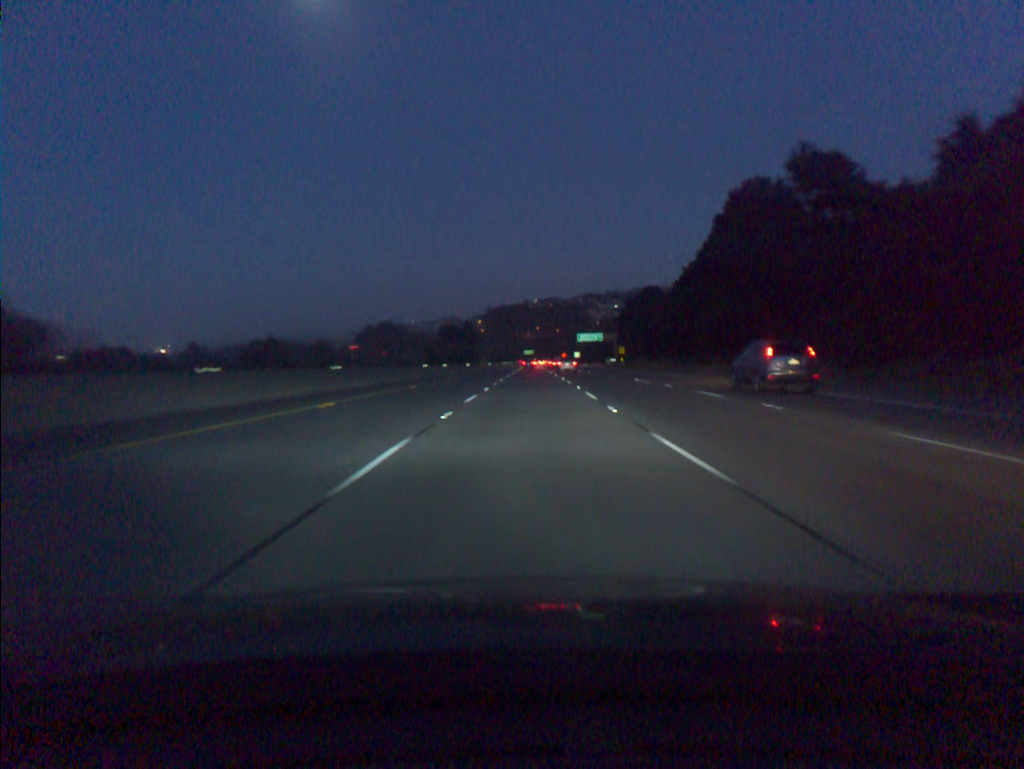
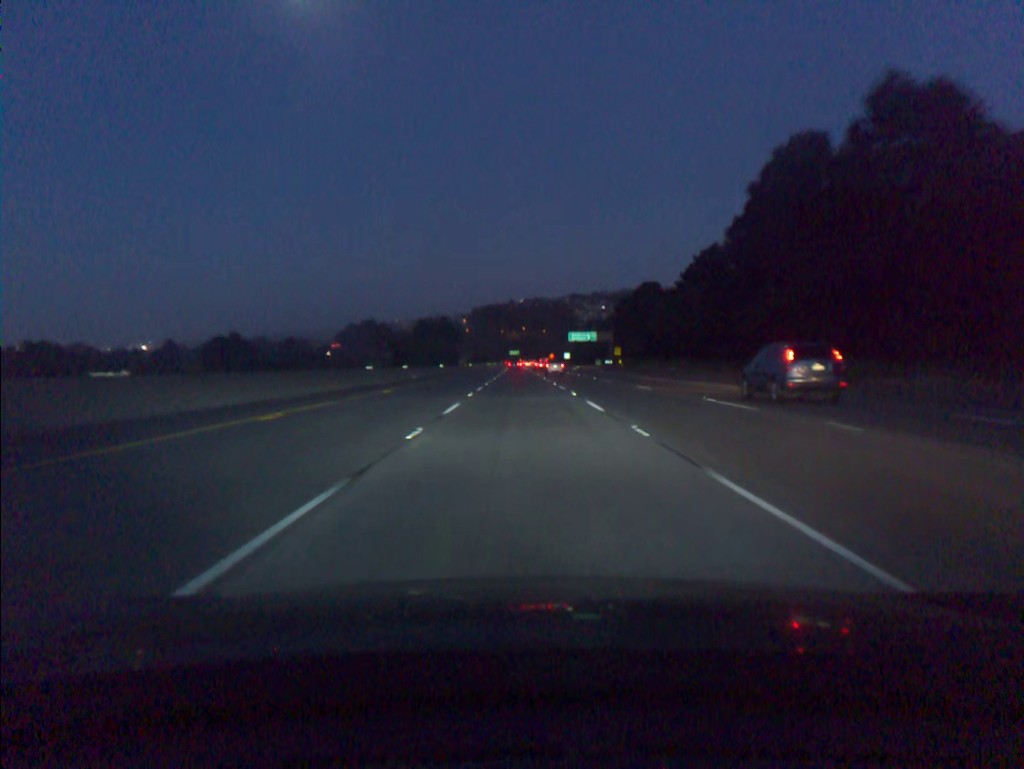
(+0.2, +18.5) m; +1°
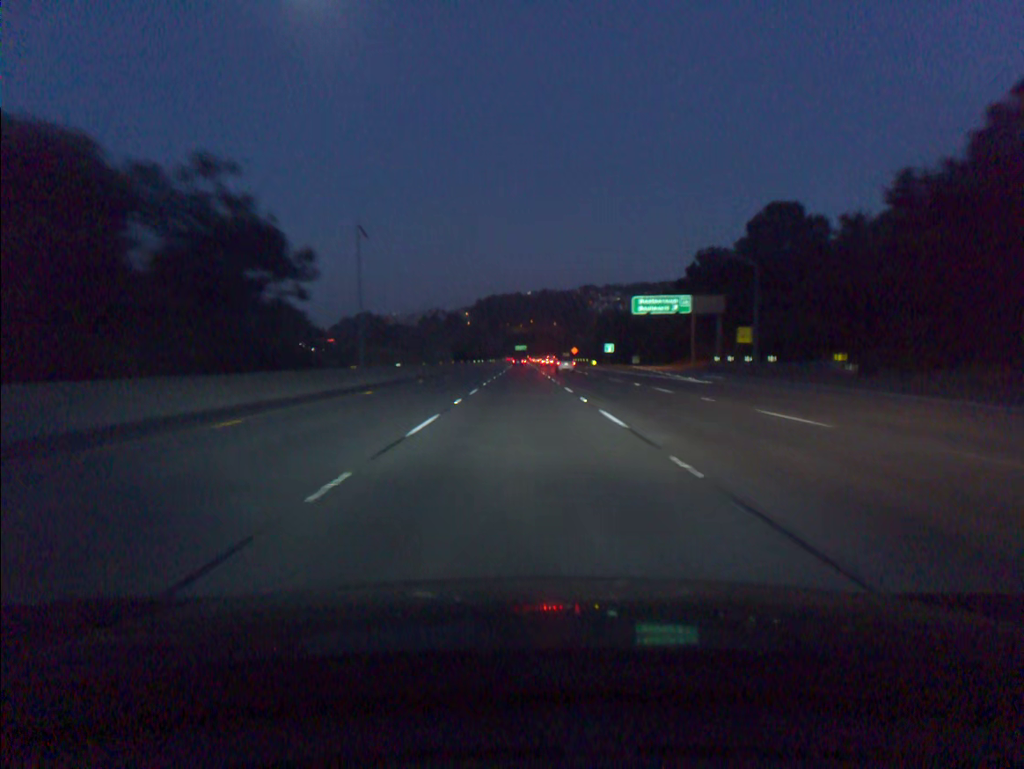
(+0.2, +92.5) m; 0°
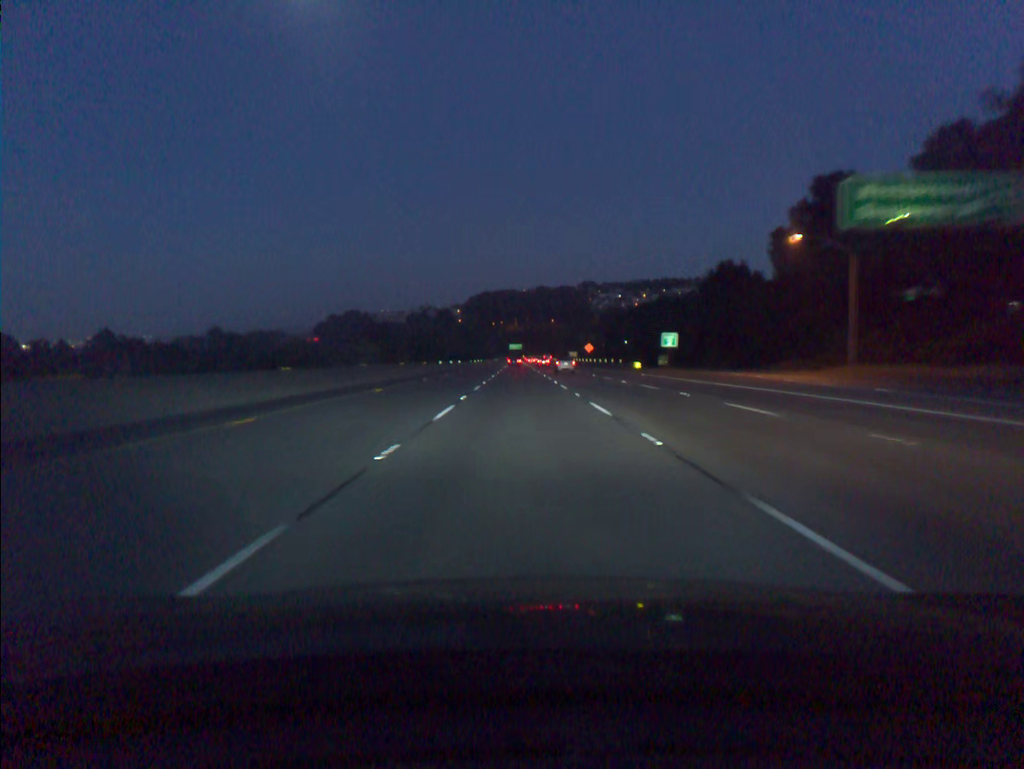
(+0.1, +55.6) m; 0°
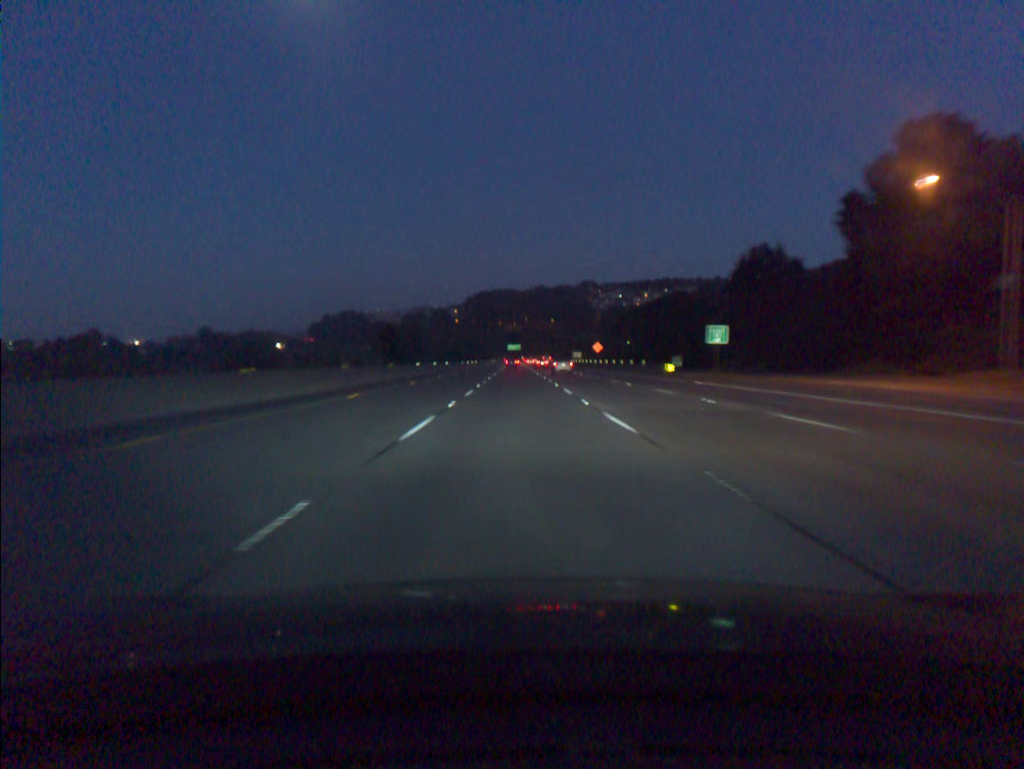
(0.0, +18.5) m; 0°
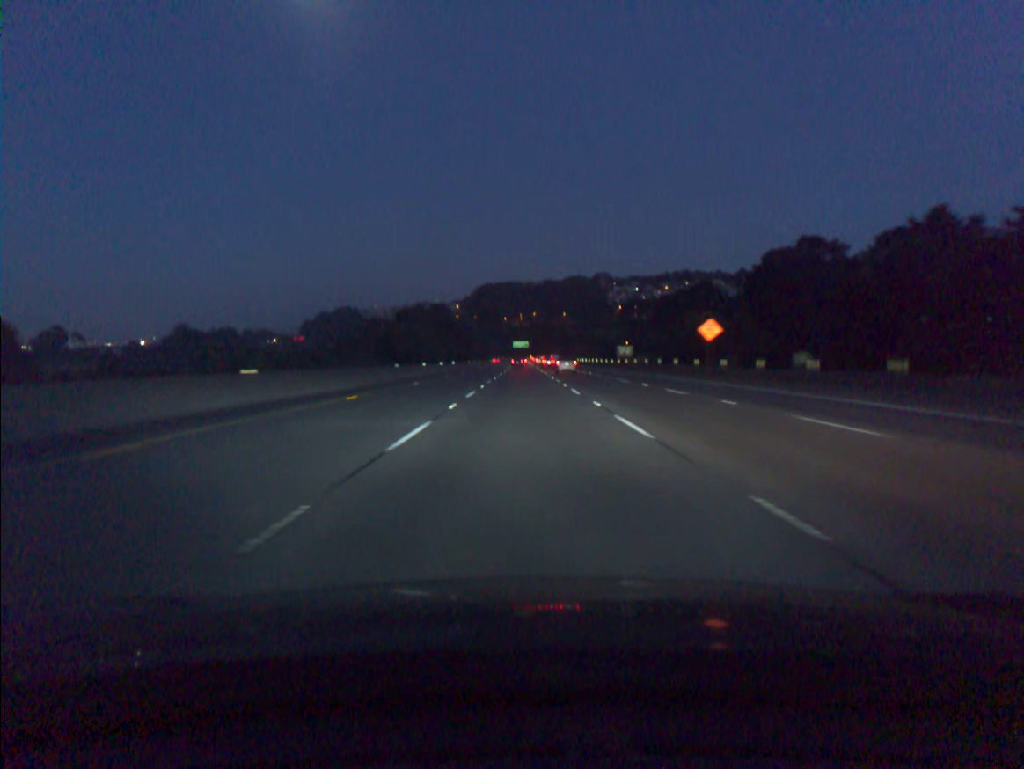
(-0.3, +74.1) m; -1°
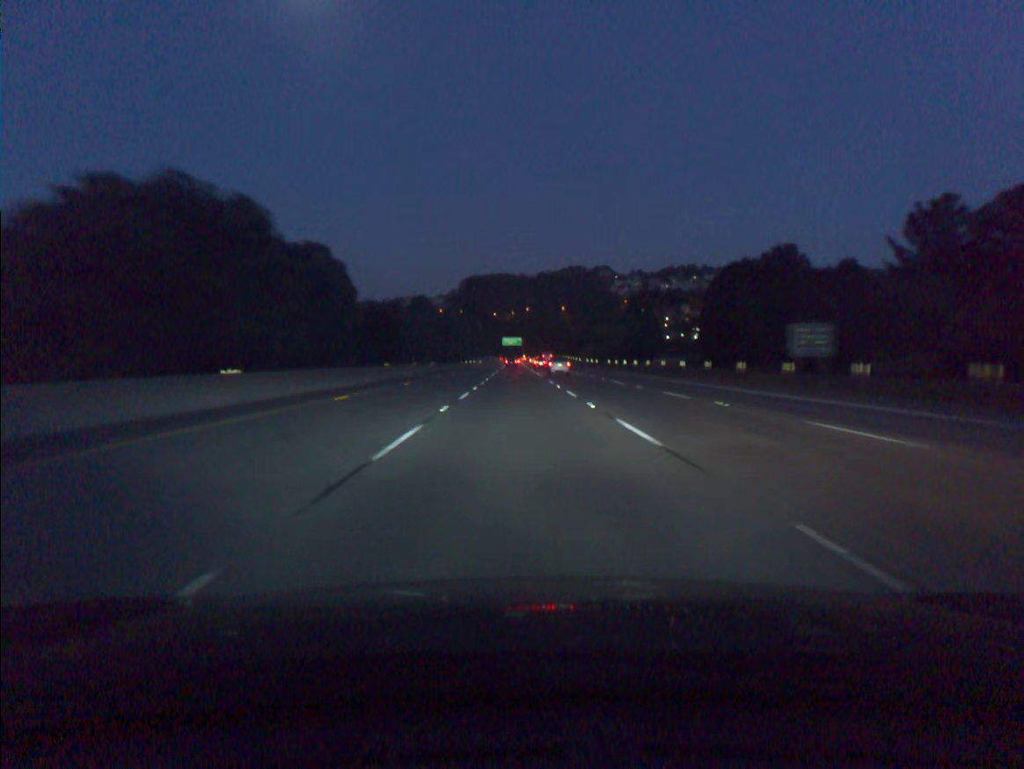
(+0.4, +74.1) m; +1°
